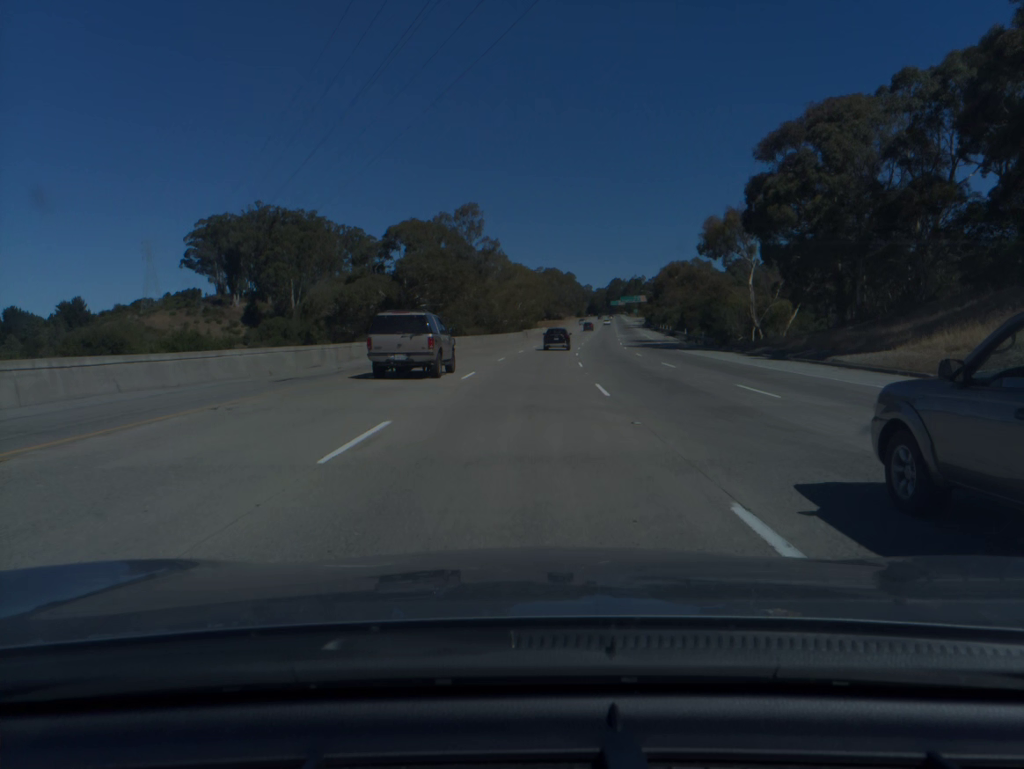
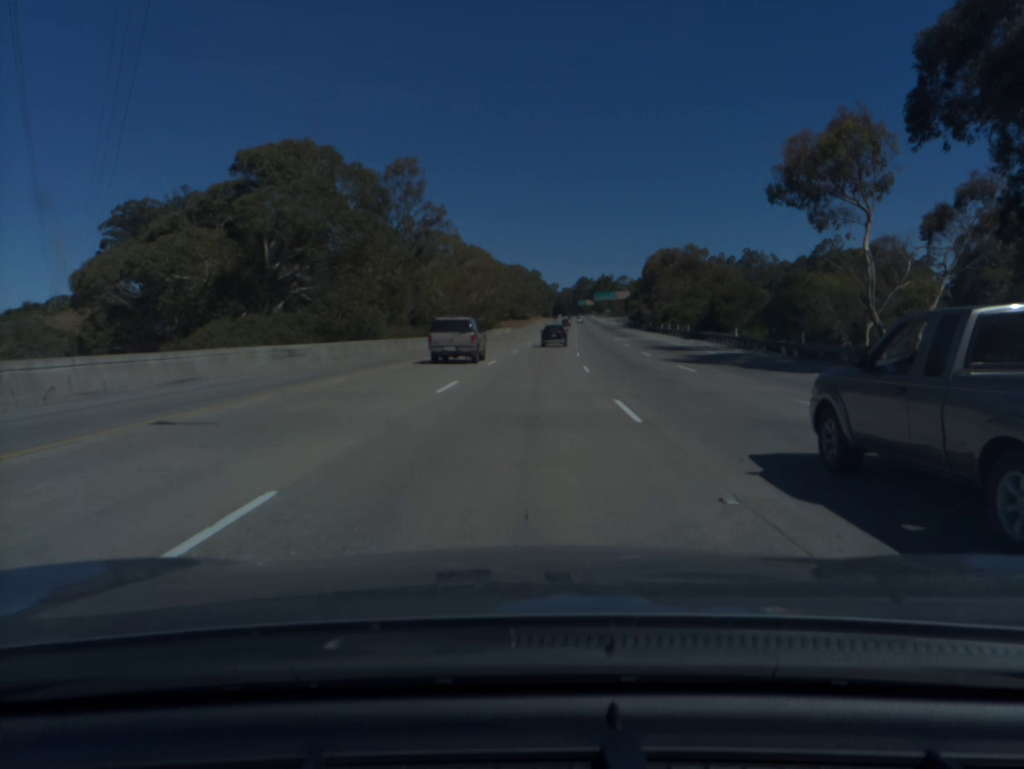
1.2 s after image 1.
(+0.8, +34.7) m; +3°
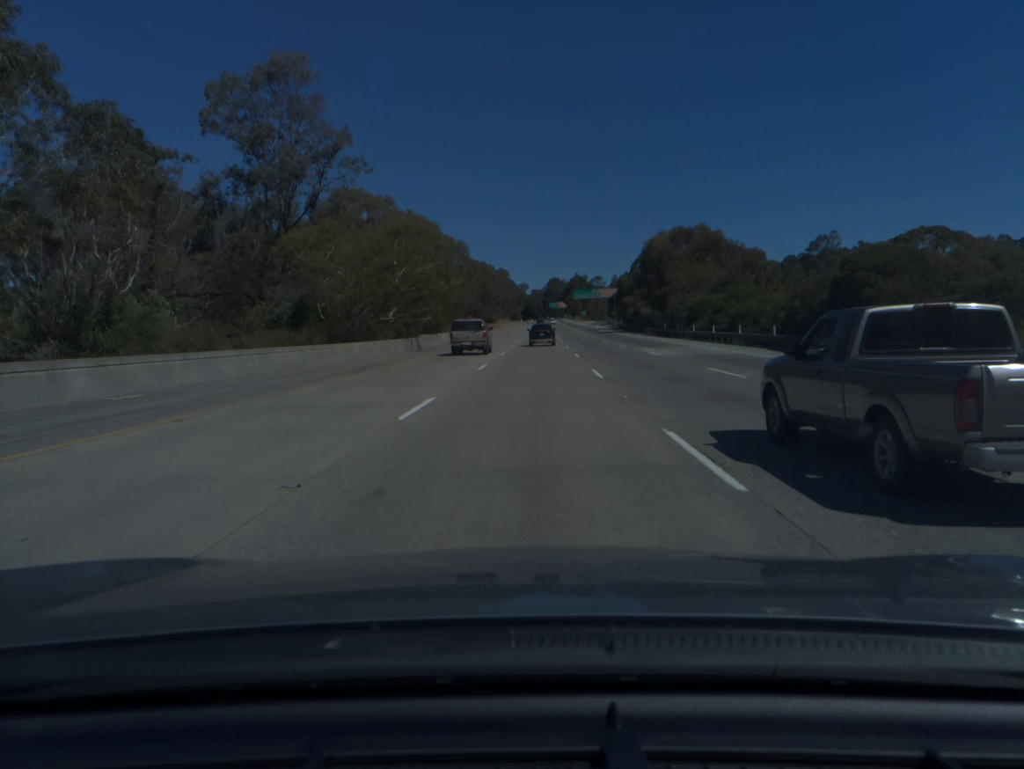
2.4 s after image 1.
(+0.8, +34.6) m; +2°
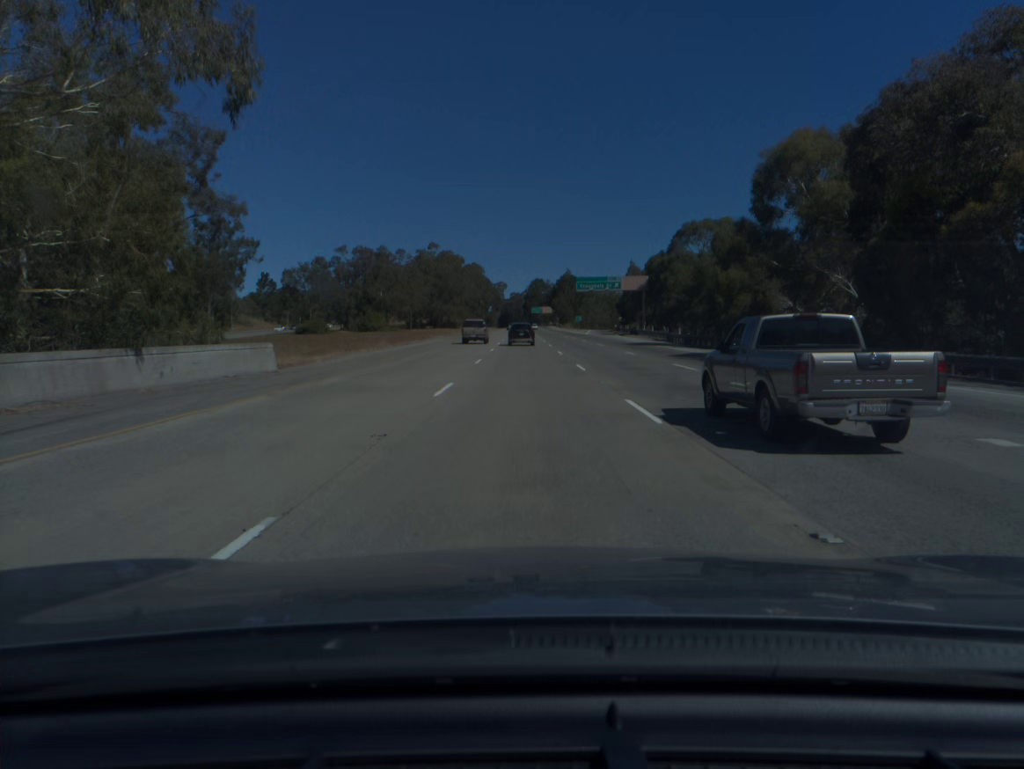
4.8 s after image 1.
(+1.3, +68.8) m; +2°
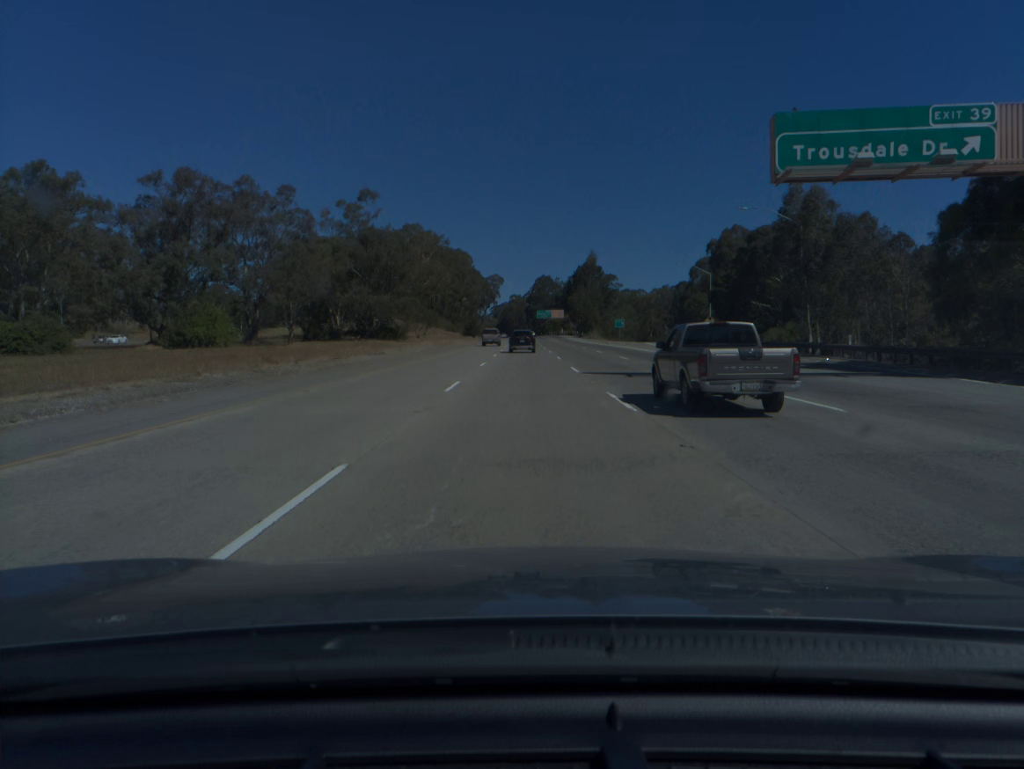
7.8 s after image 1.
(-0.1, +85.3) m; 0°
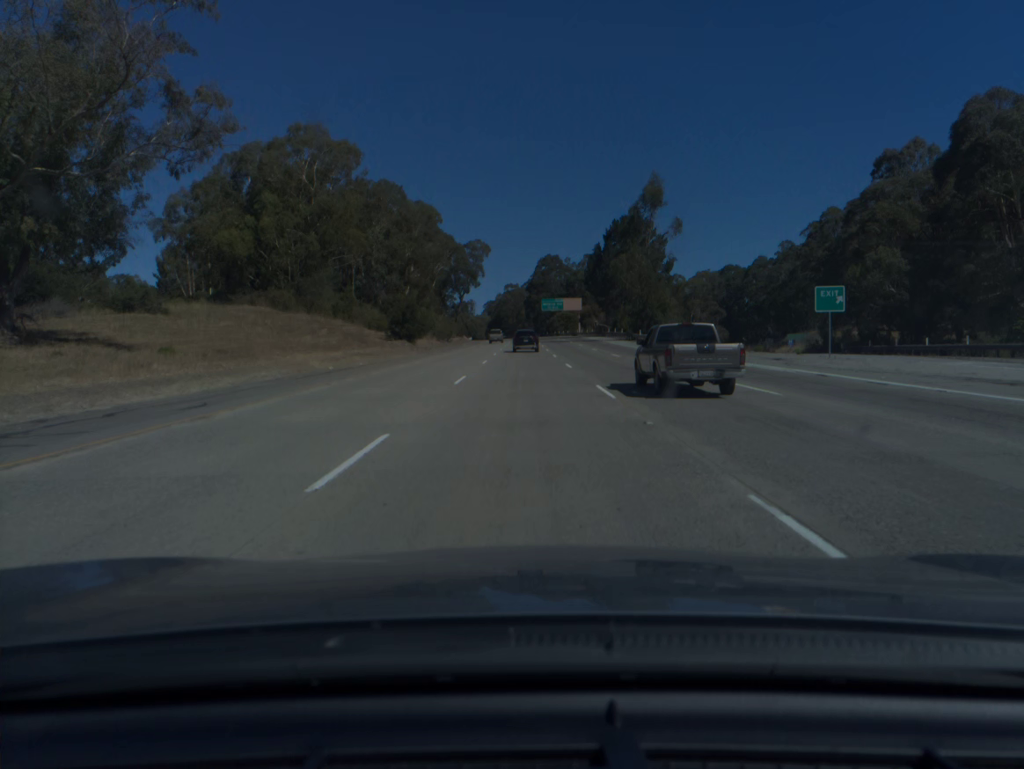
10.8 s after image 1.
(+0.1, +85.3) m; 0°
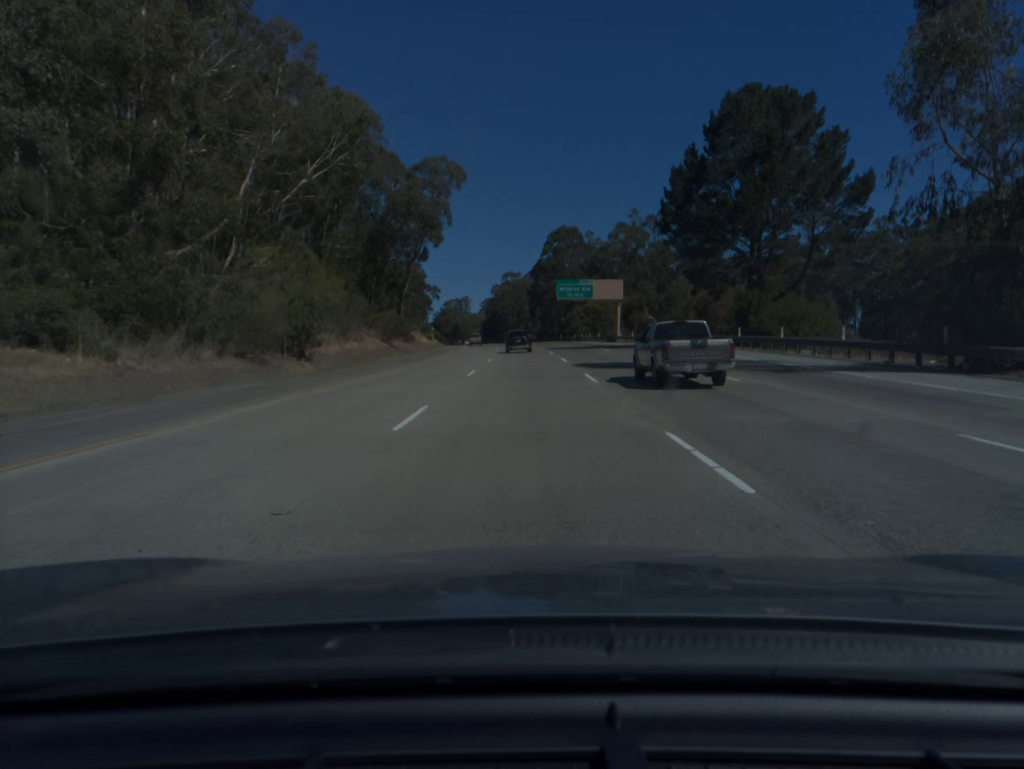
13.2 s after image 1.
(-0.1, +68.8) m; 0°
